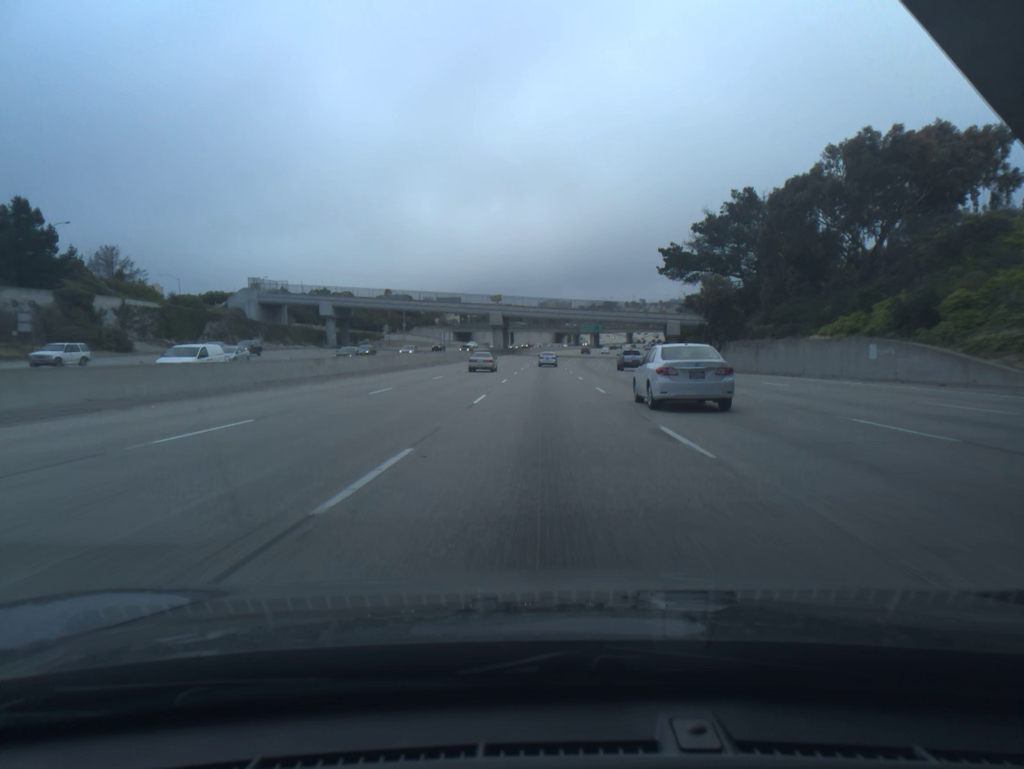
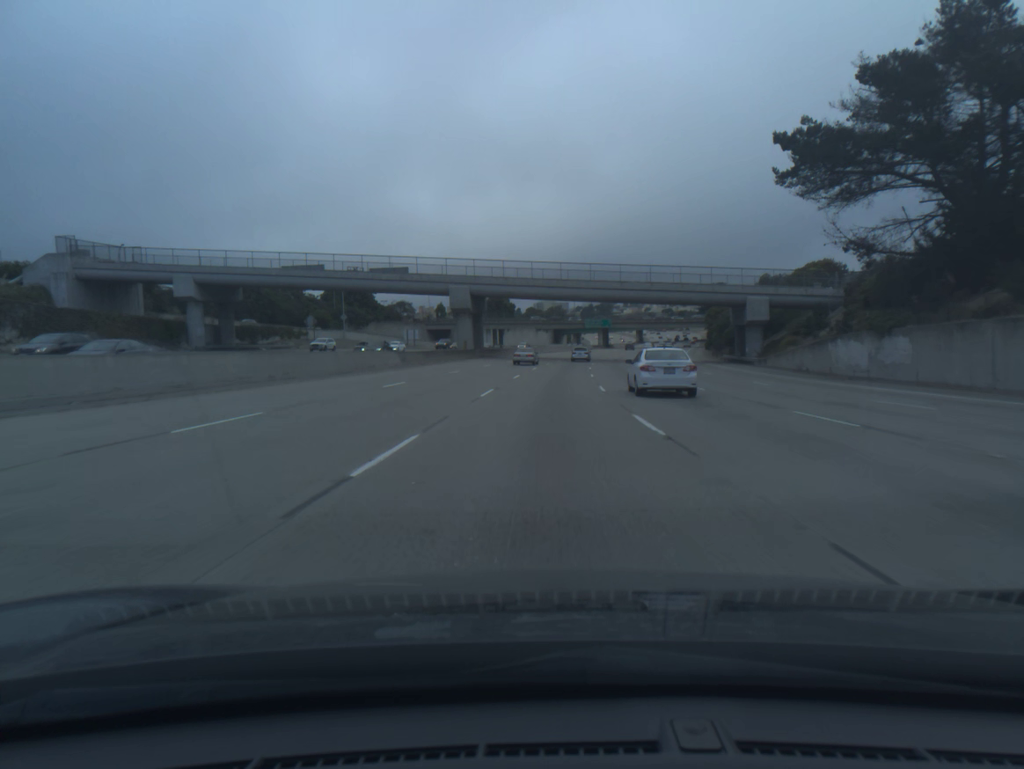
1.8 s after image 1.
(+0.2, +55.3) m; 0°
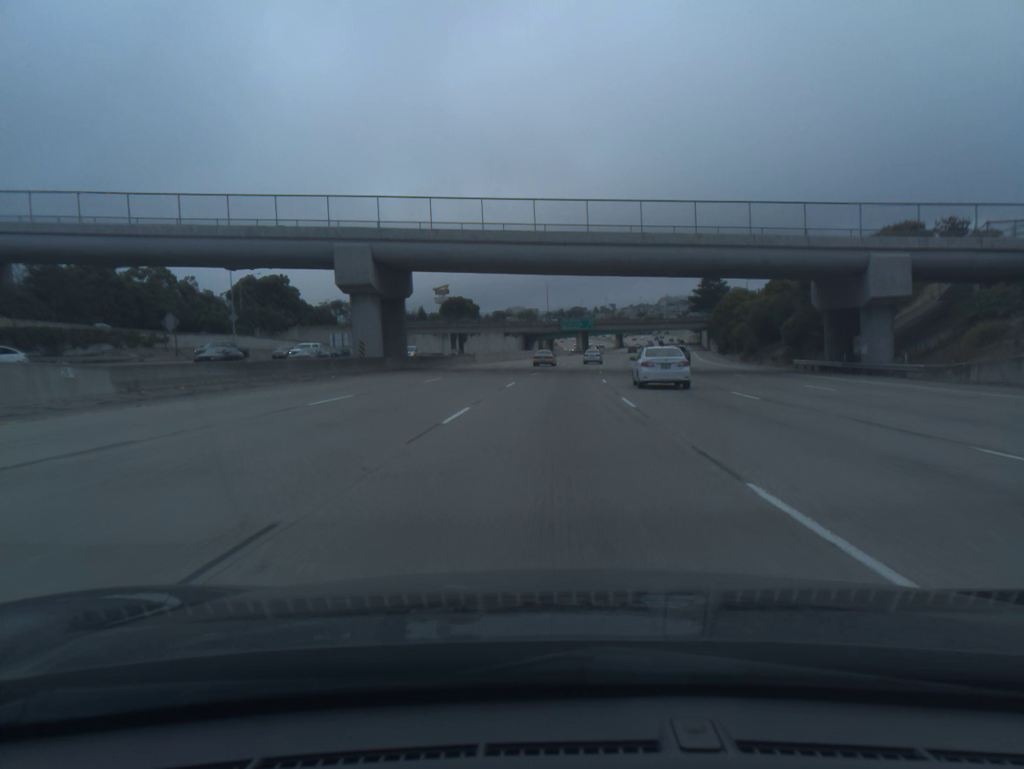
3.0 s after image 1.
(+0.5, +36.8) m; +2°
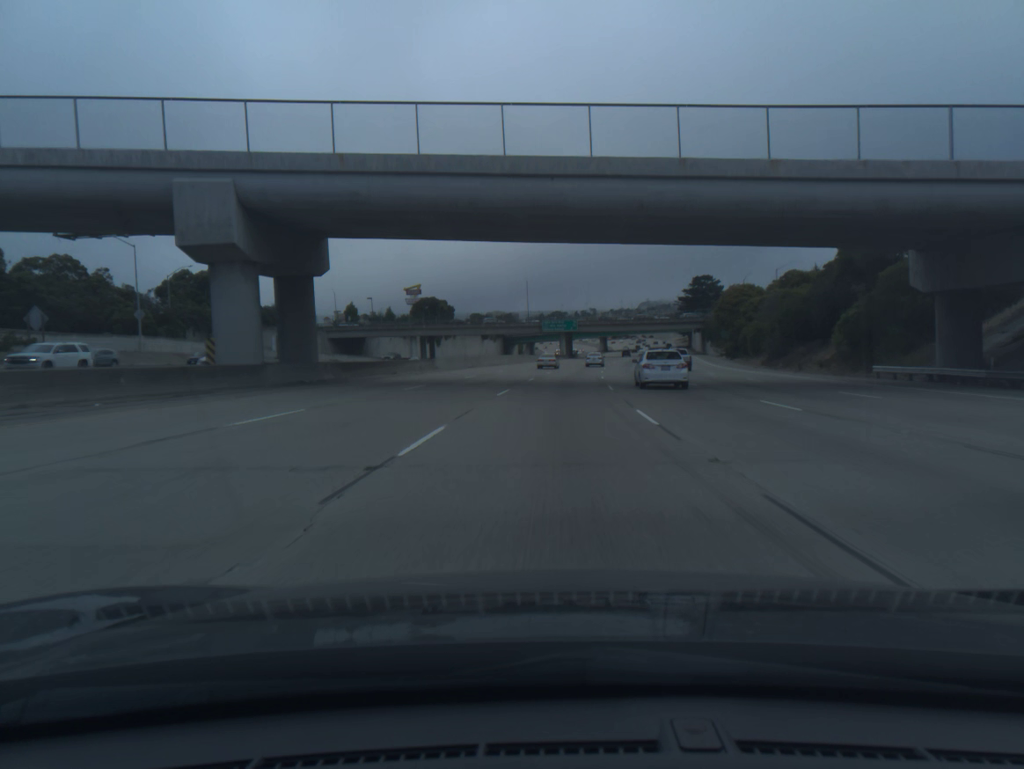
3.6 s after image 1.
(+0.2, +18.3) m; +1°
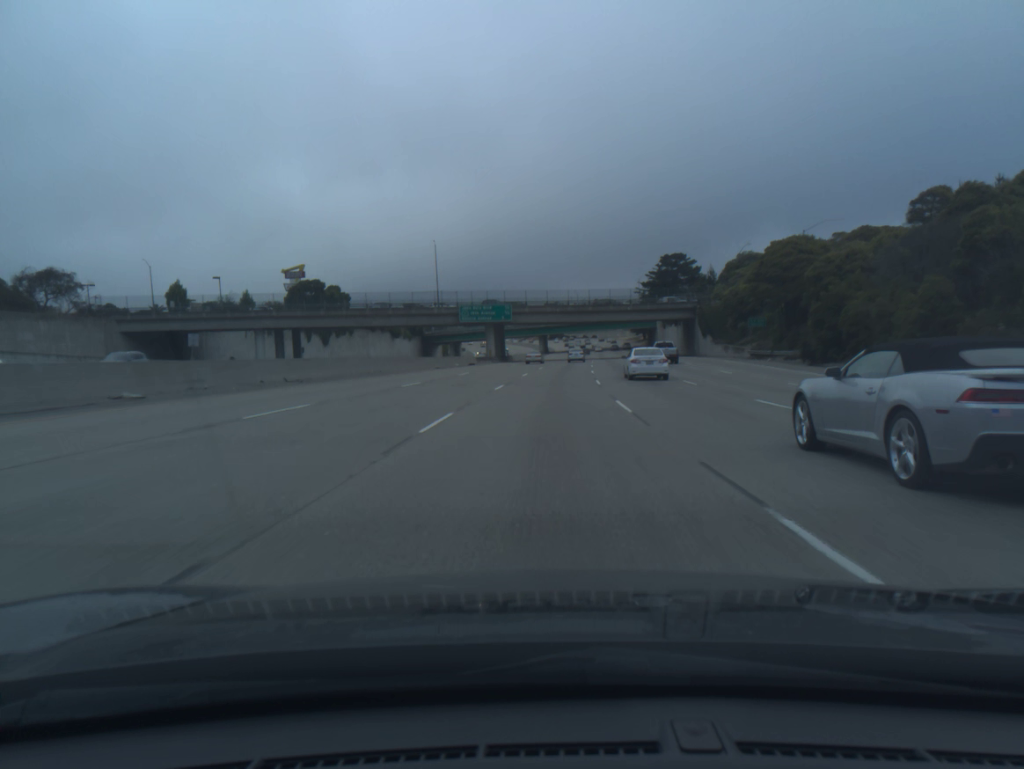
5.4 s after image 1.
(+2.3, +54.8) m; +5°
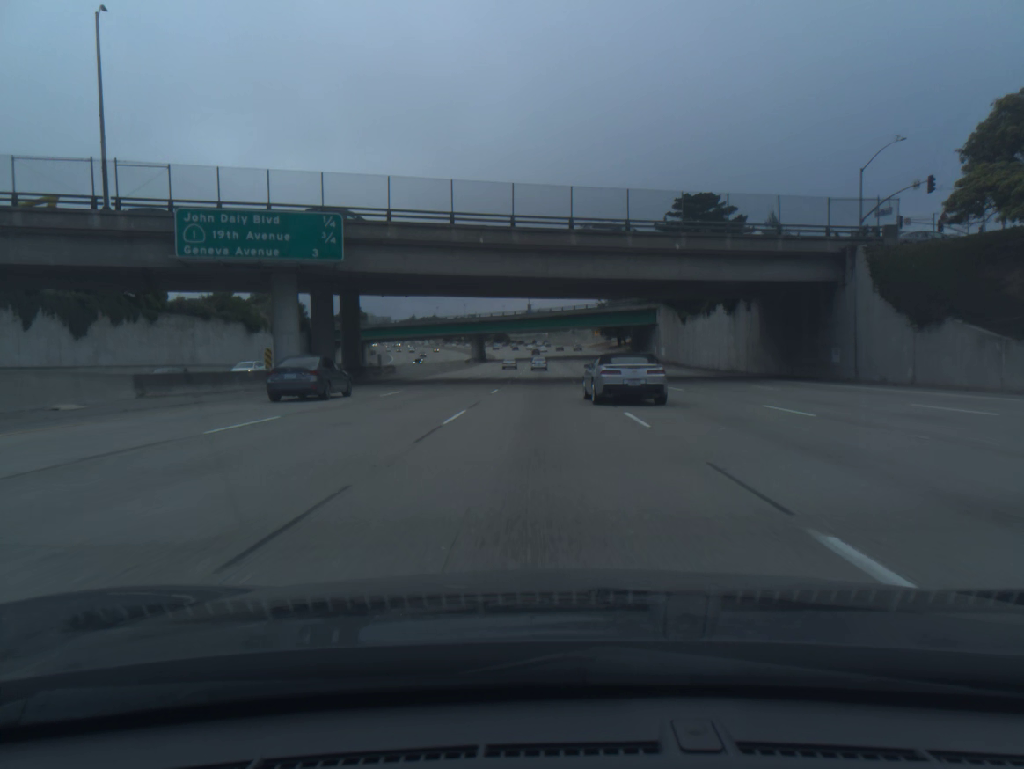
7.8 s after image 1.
(+2.7, +72.7) m; +4°
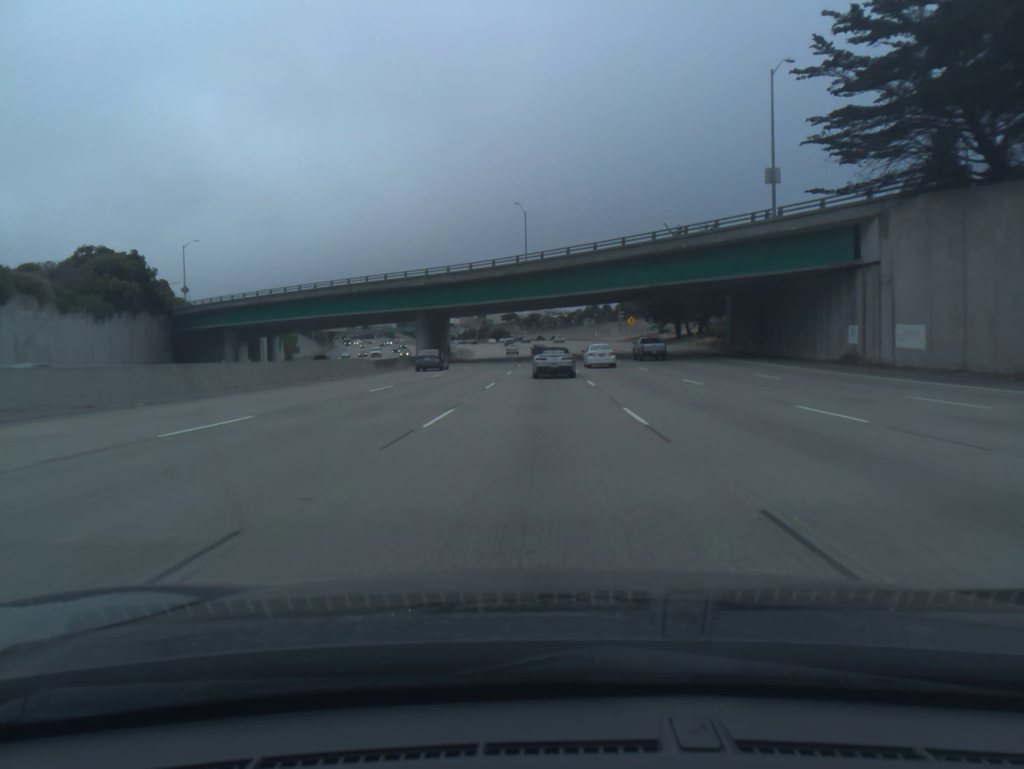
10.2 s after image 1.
(+0.2, +72.4) m; 0°
